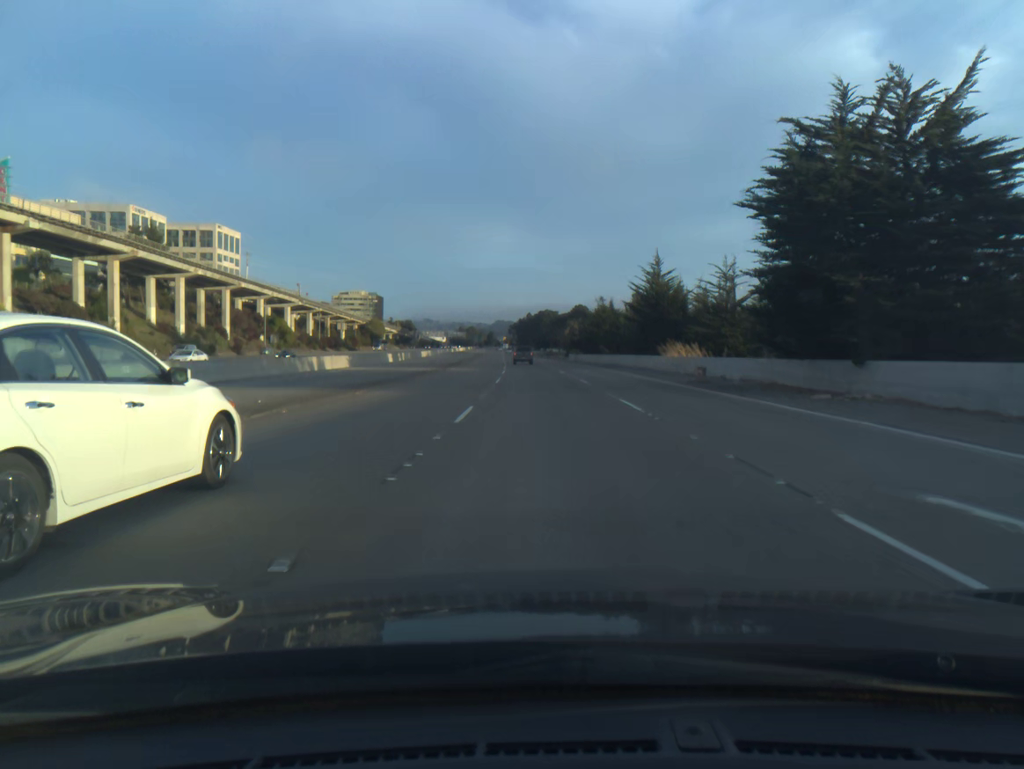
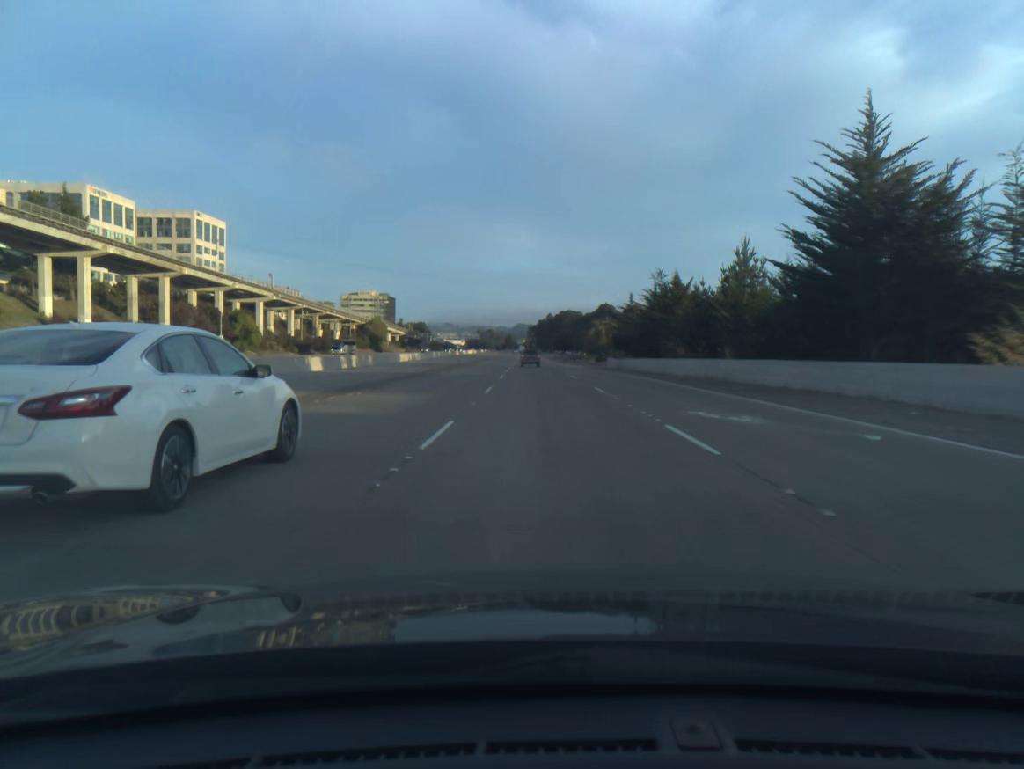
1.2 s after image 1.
(-0.4, +36.6) m; -1°
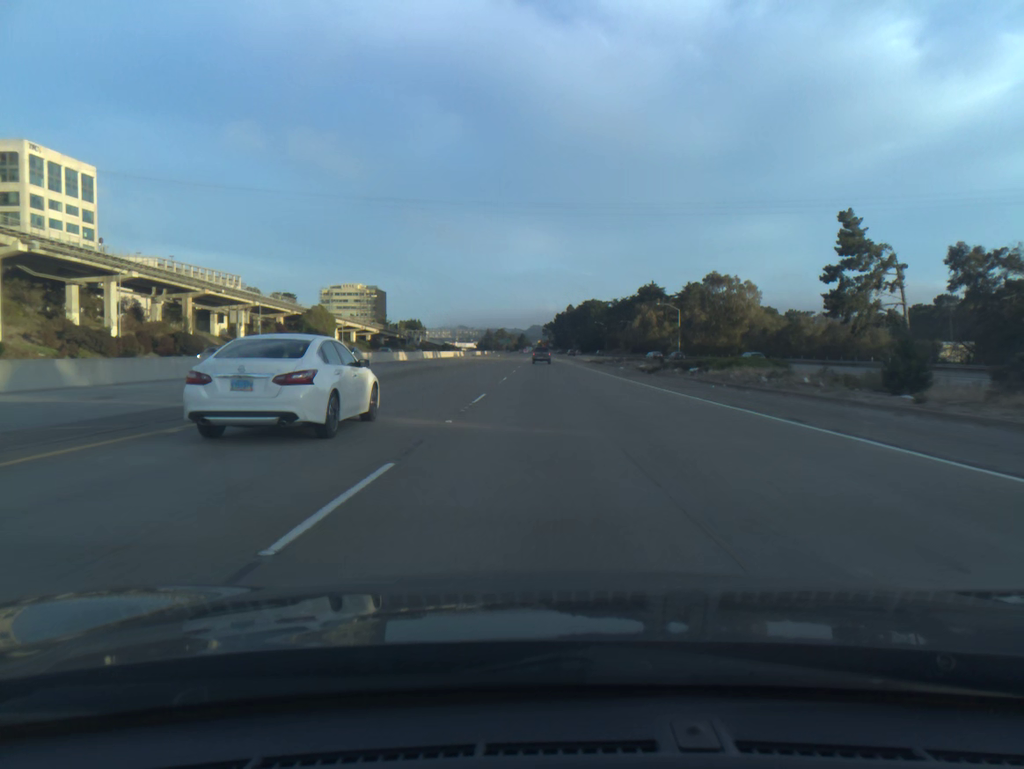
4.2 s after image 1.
(-1.8, +92.1) m; -1°
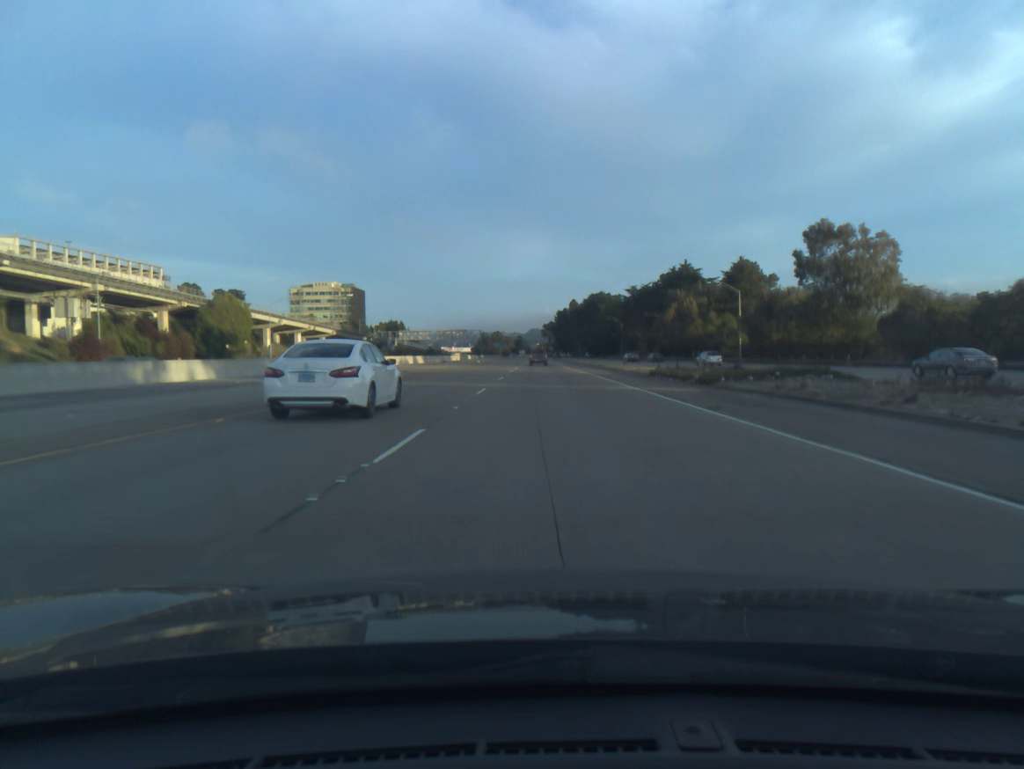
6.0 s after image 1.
(+0.1, +55.1) m; 0°
